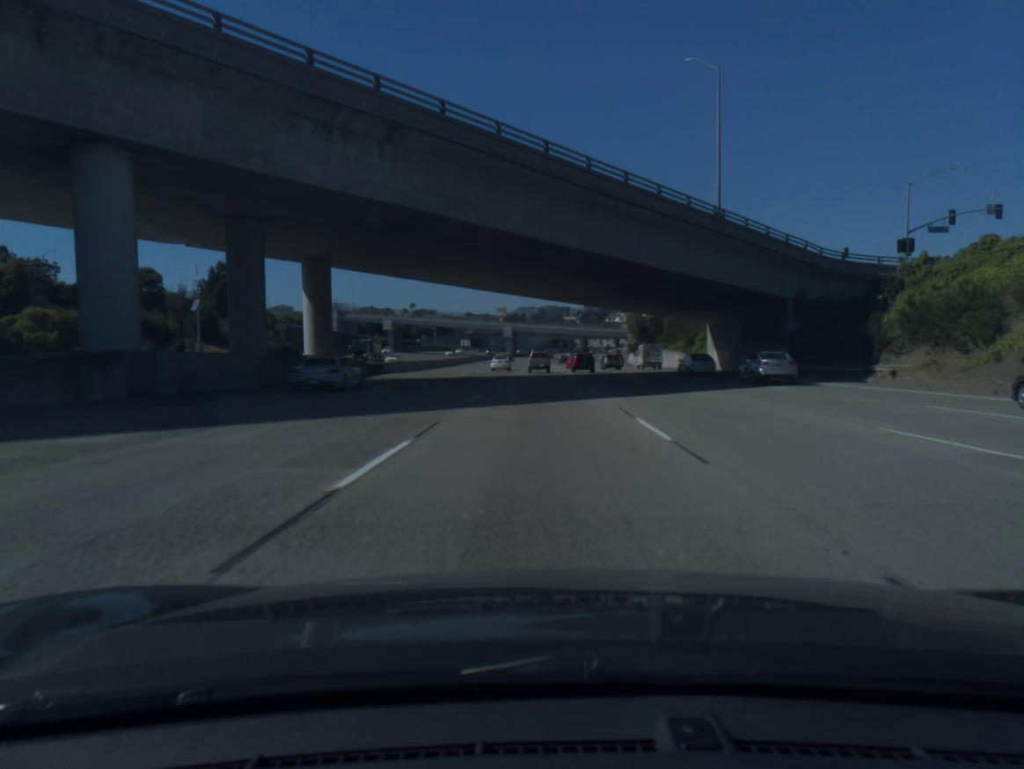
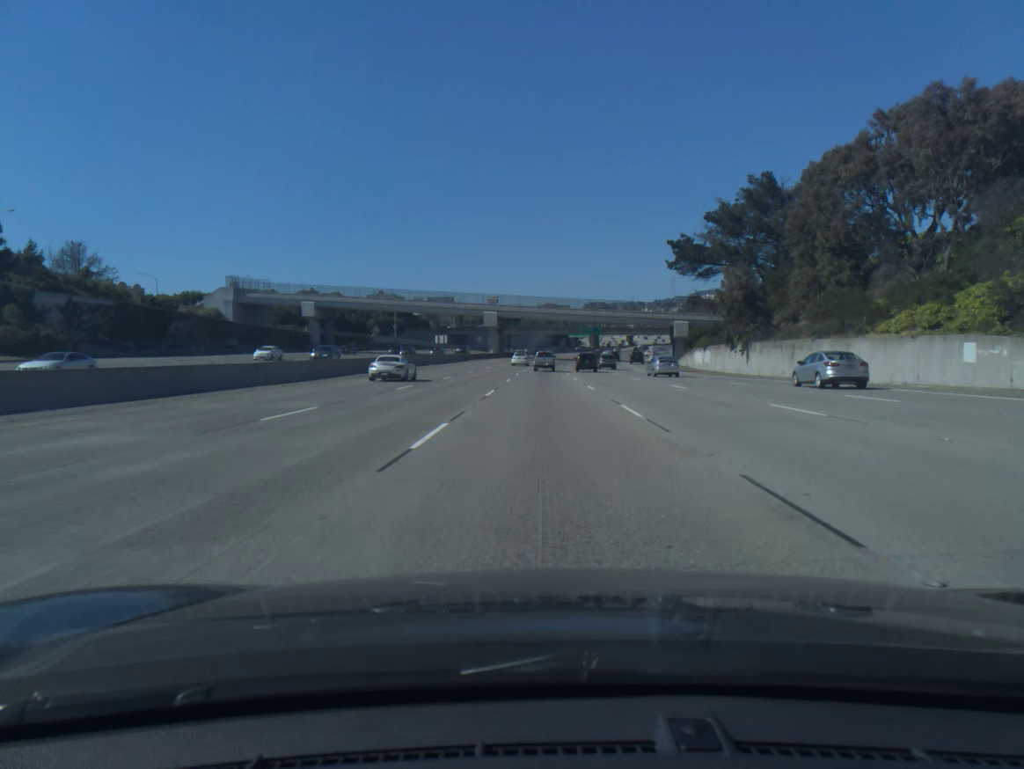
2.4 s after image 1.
(-0.3, +67.2) m; 0°
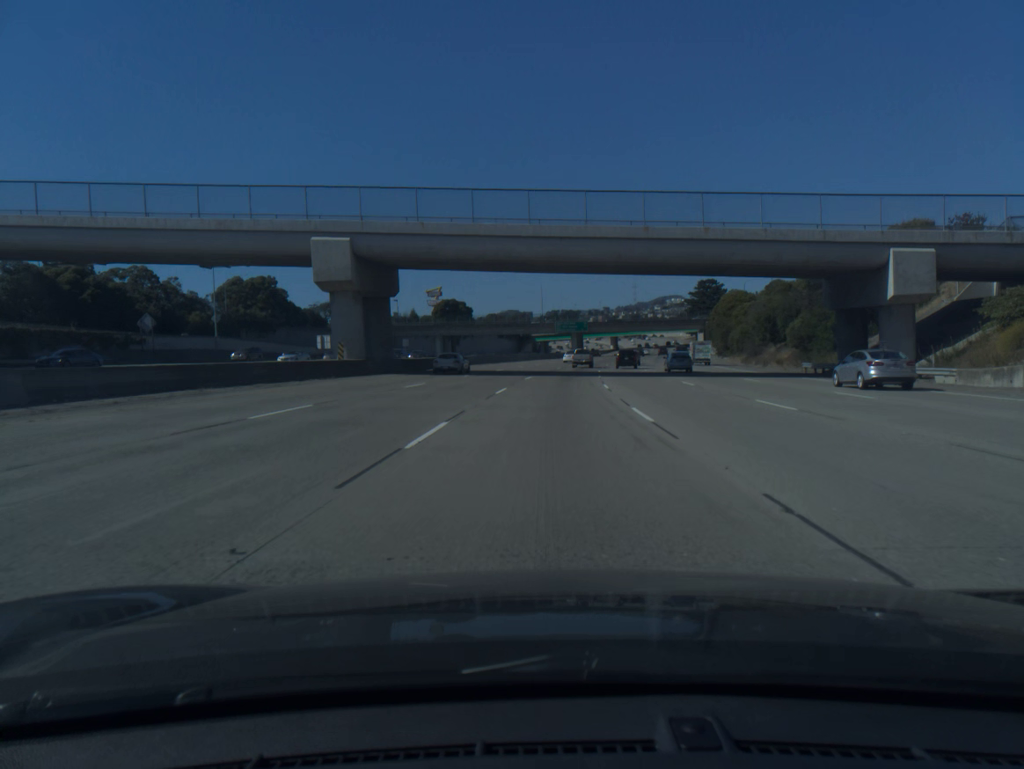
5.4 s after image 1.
(+0.7, +85.9) m; +2°
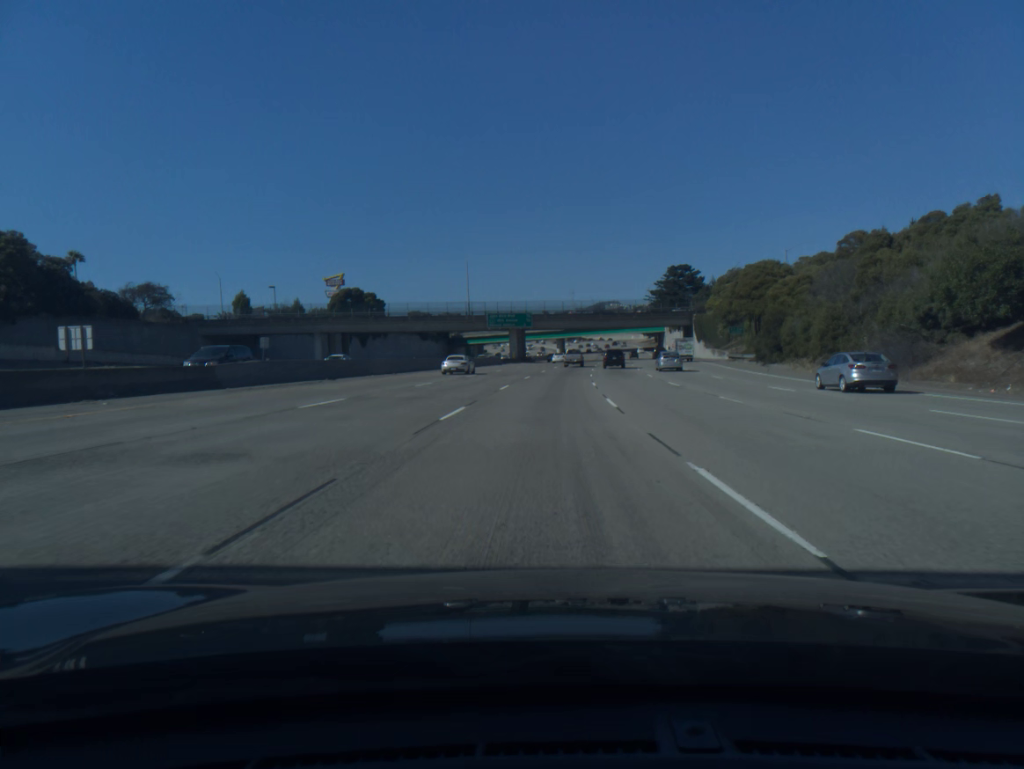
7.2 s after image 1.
(+2.1, +52.3) m; +4°
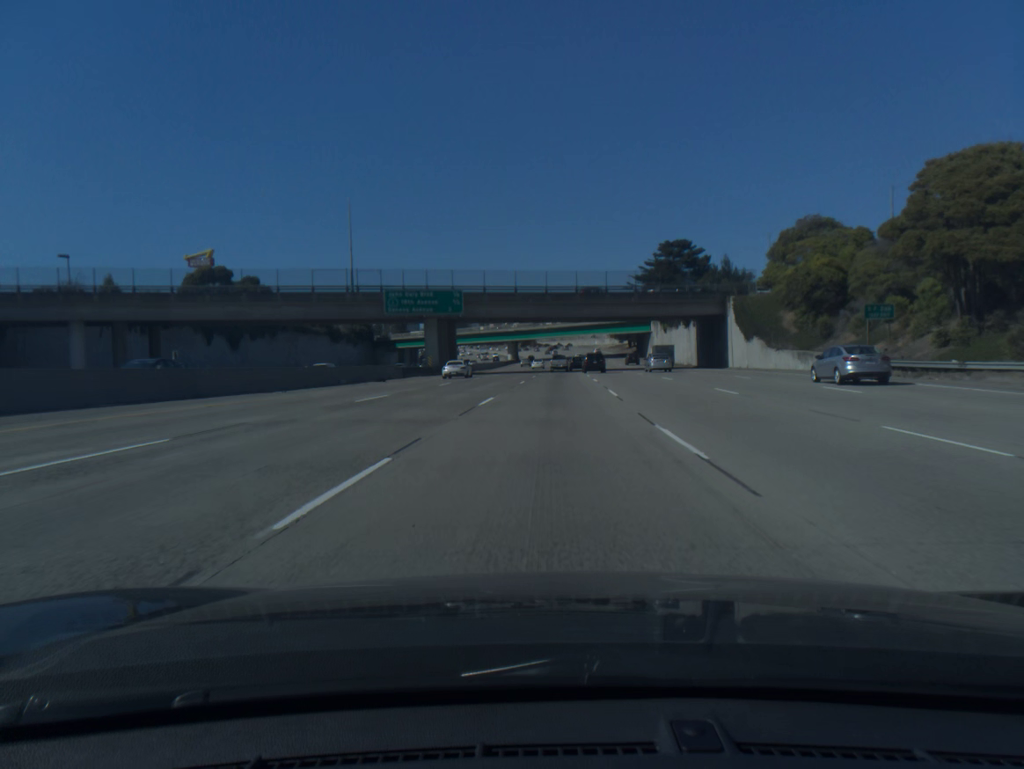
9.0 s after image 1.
(+1.5, +52.6) m; +3°
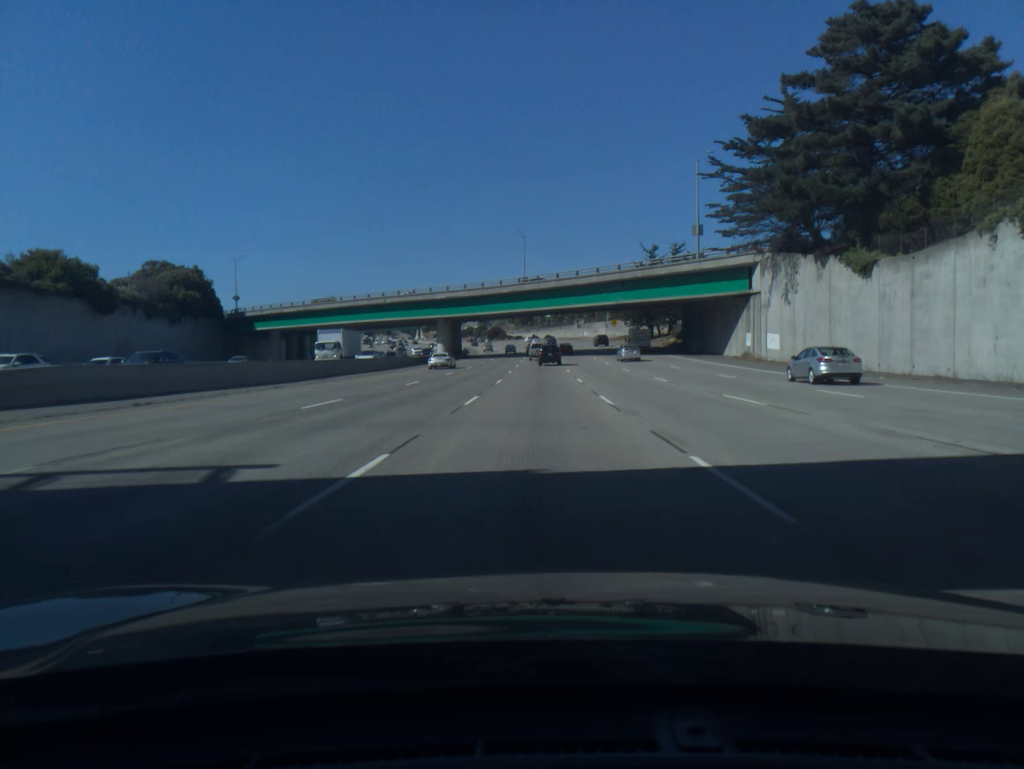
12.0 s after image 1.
(+2.4, +88.8) m; +2°
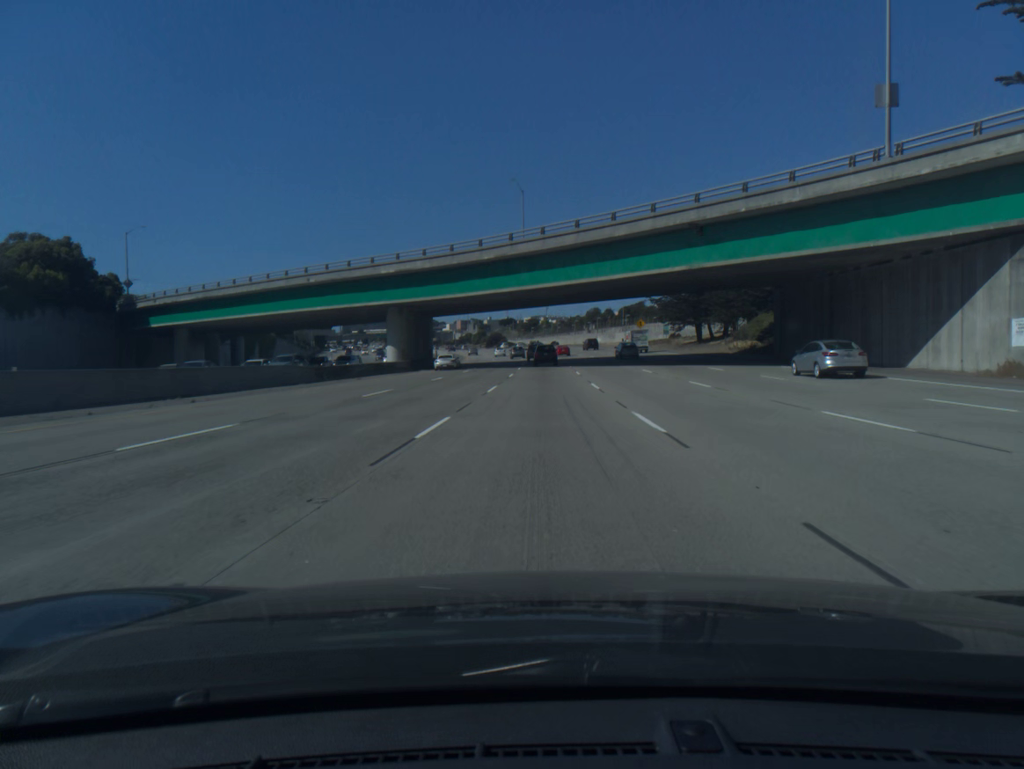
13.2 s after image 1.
(-0.1, +36.1) m; 0°
